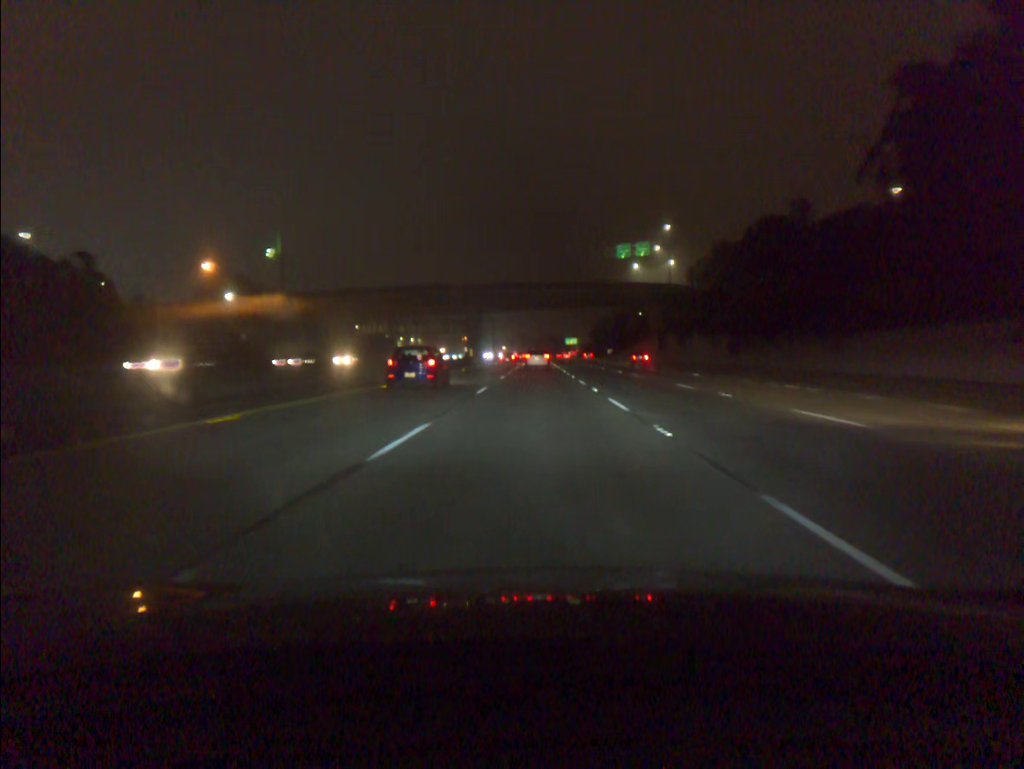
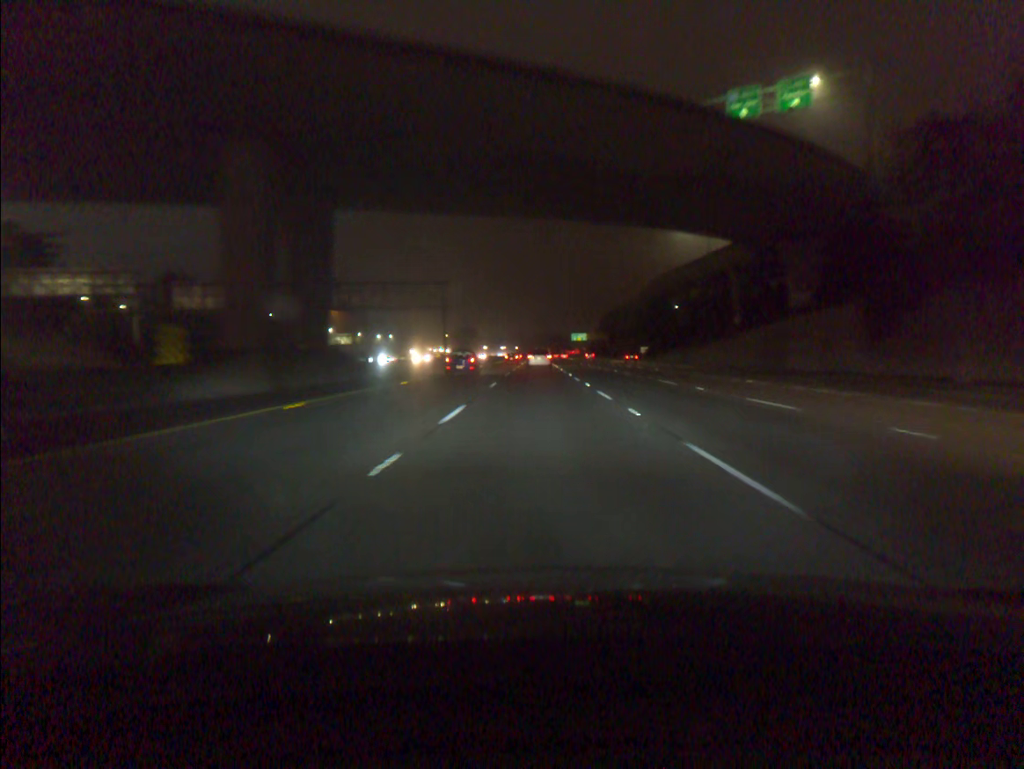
(-0.1, +83.6) m; 0°
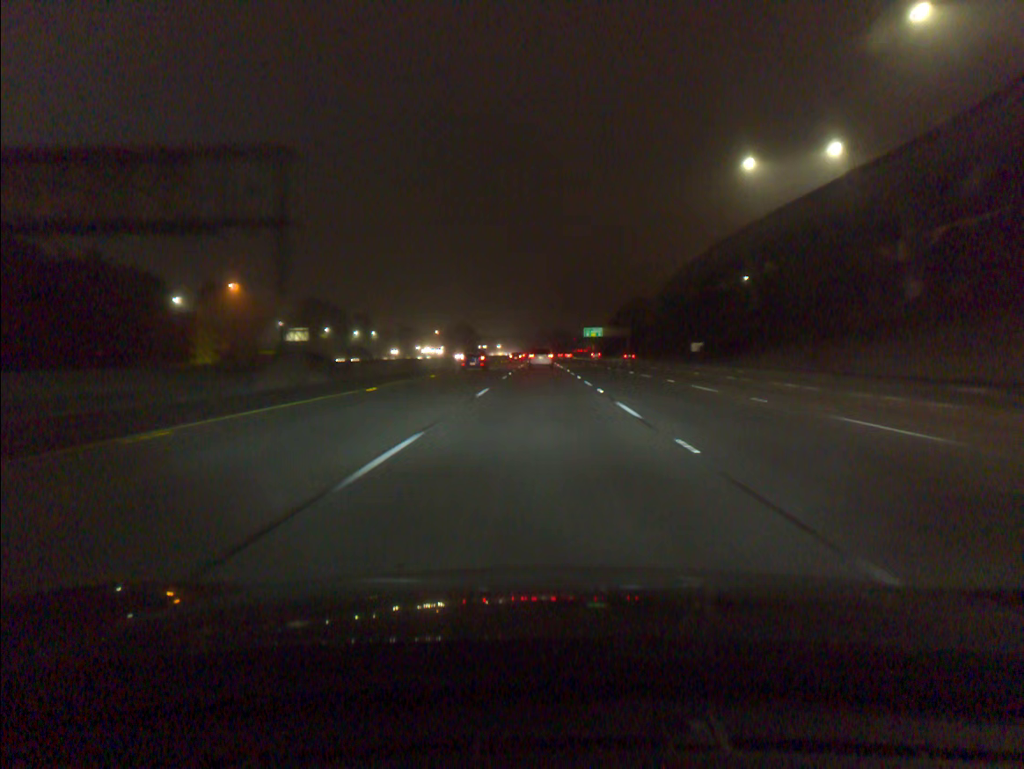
(0.0, +50.2) m; 0°
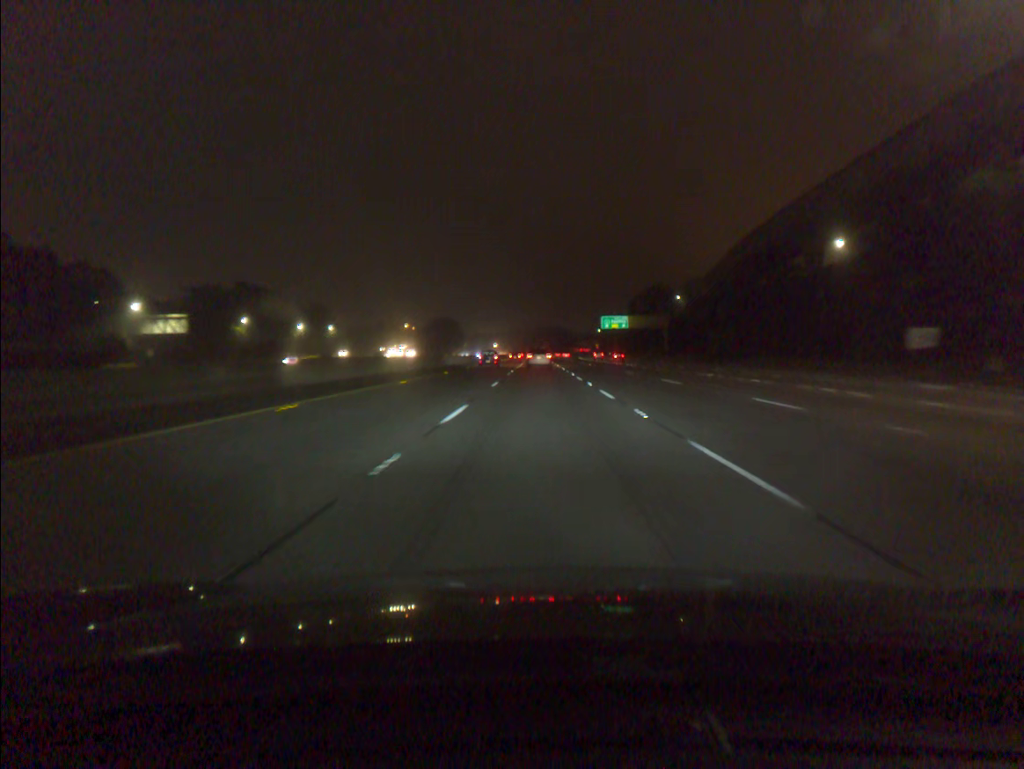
(0.0, +66.7) m; 0°
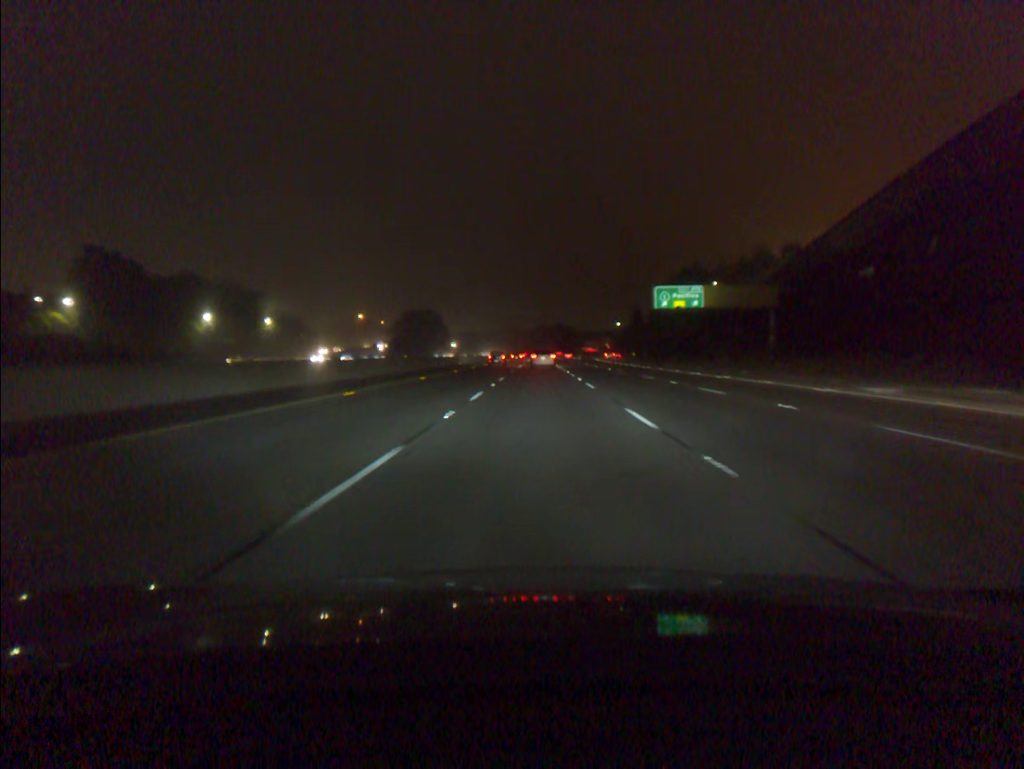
(0.0, +66.6) m; 0°
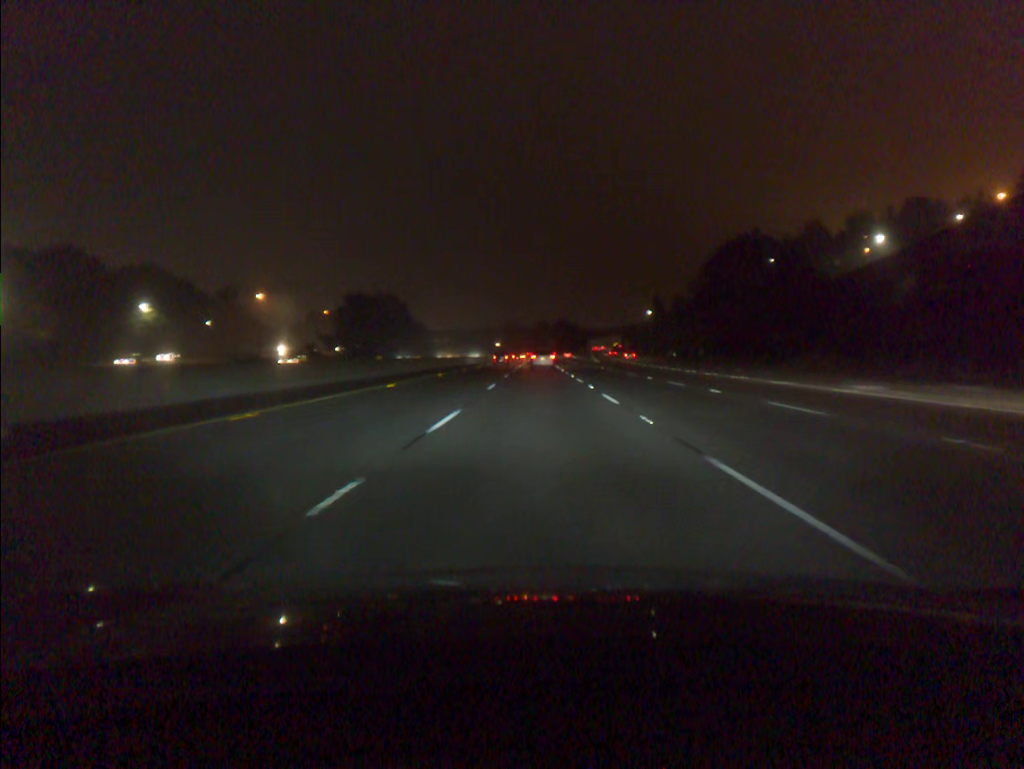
(0.0, +66.6) m; 0°
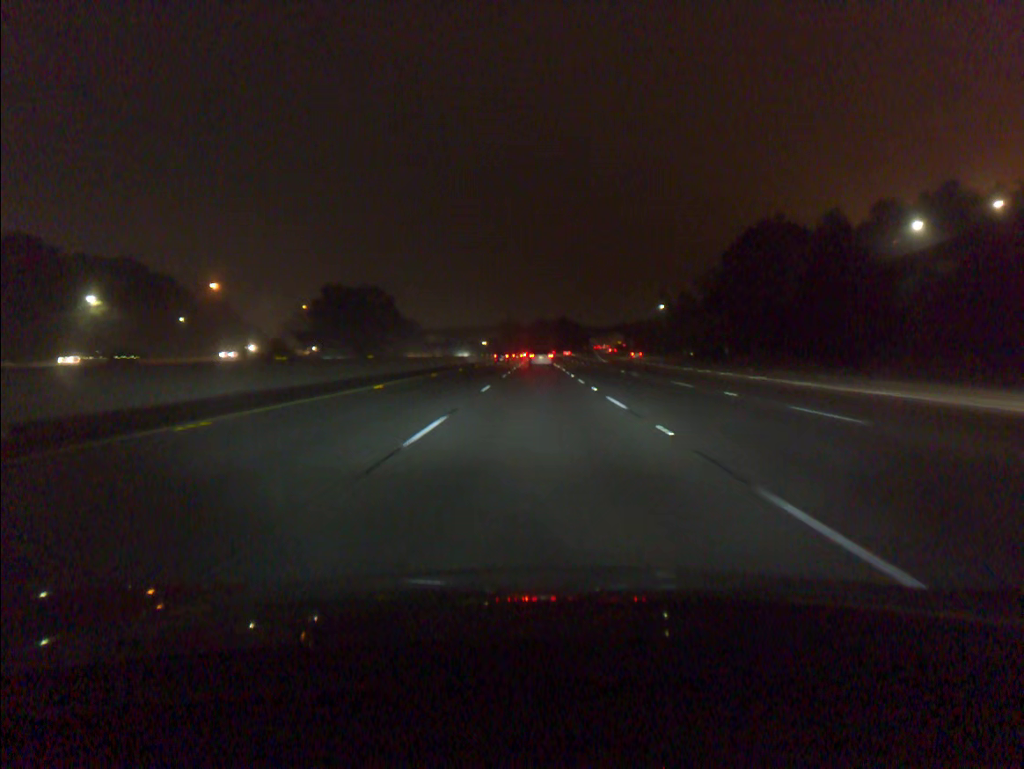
(0.0, +16.7) m; 0°
